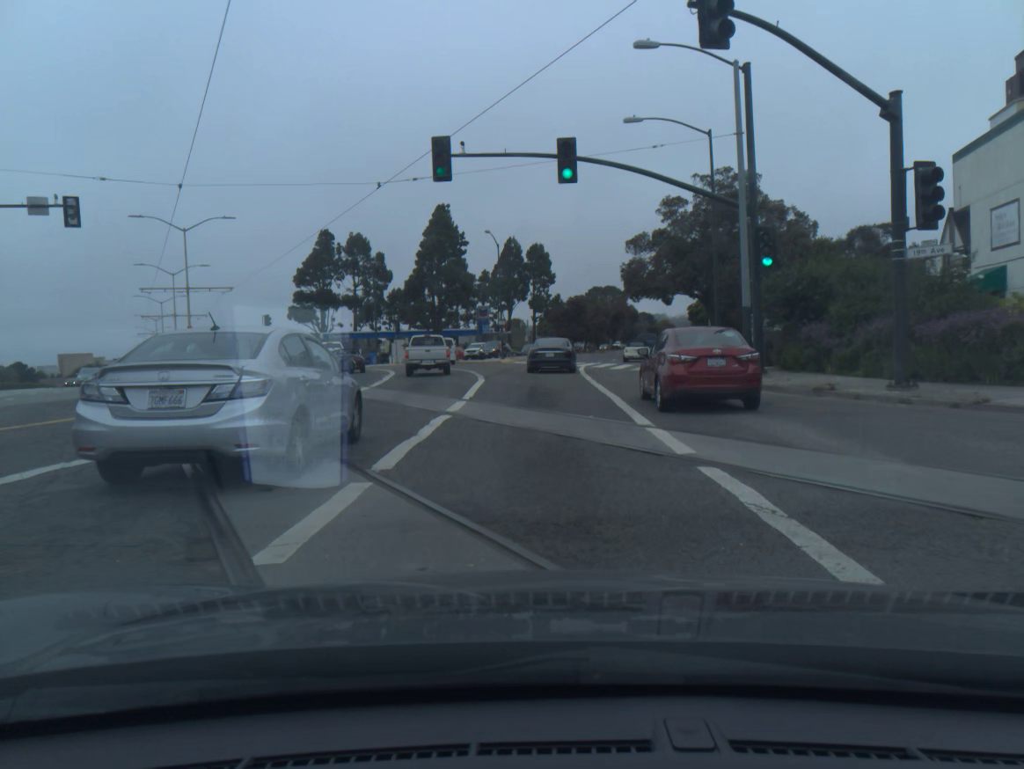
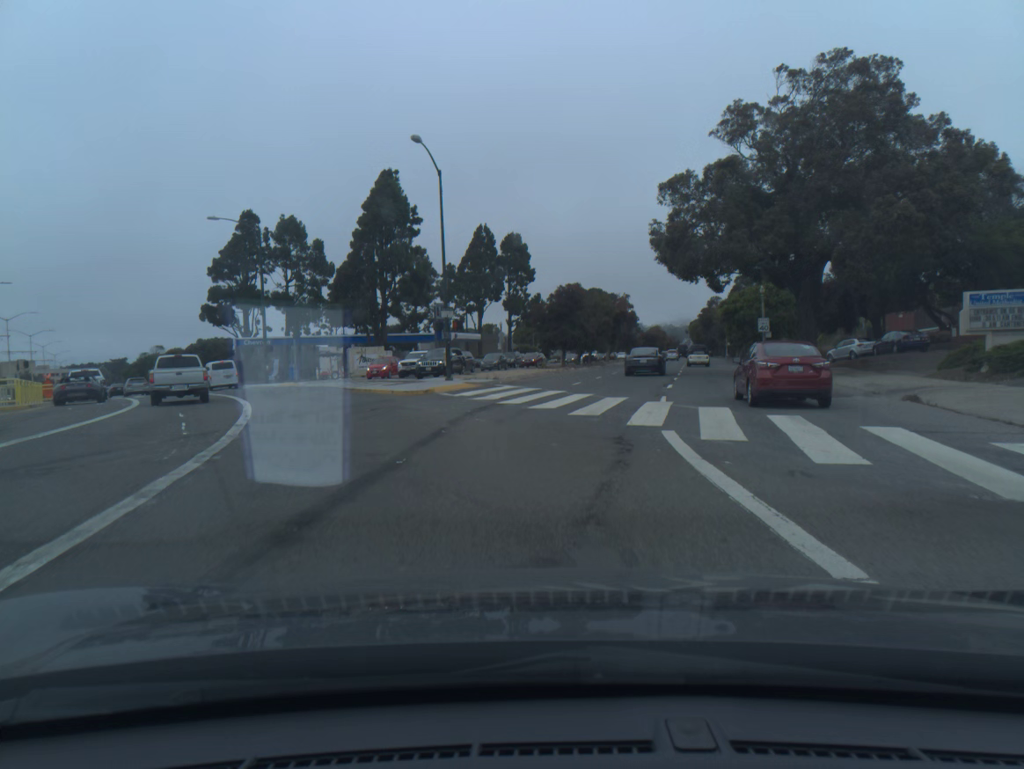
(+0.1, +29.1) m; +2°
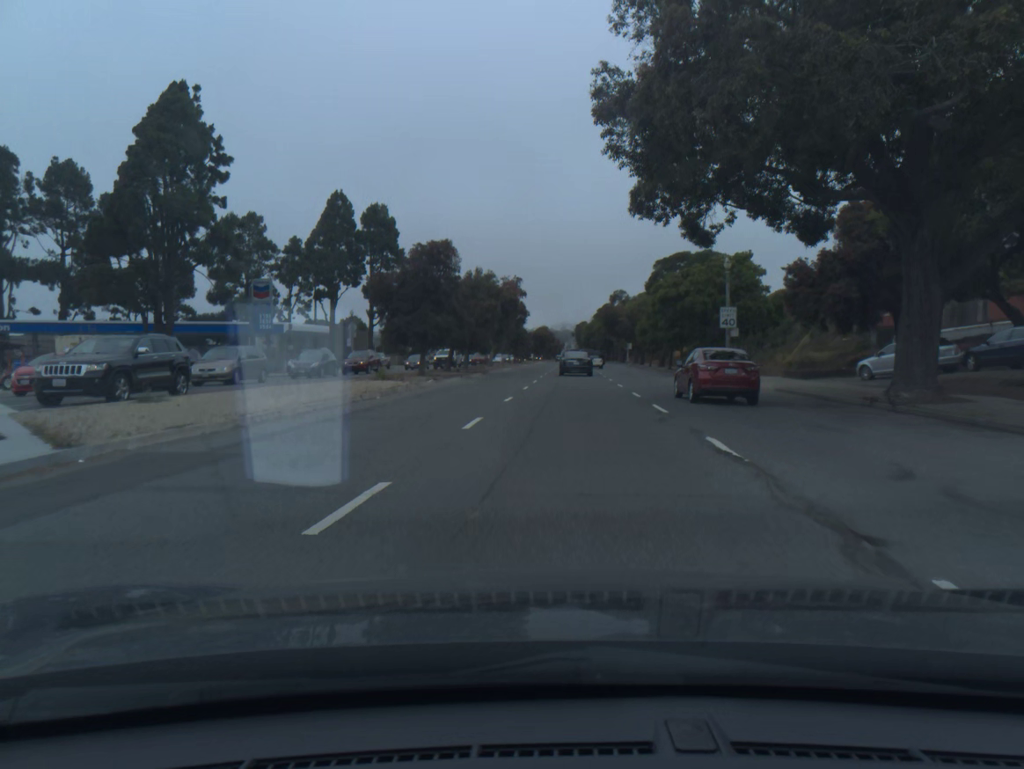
(+1.7, +24.5) m; +8°
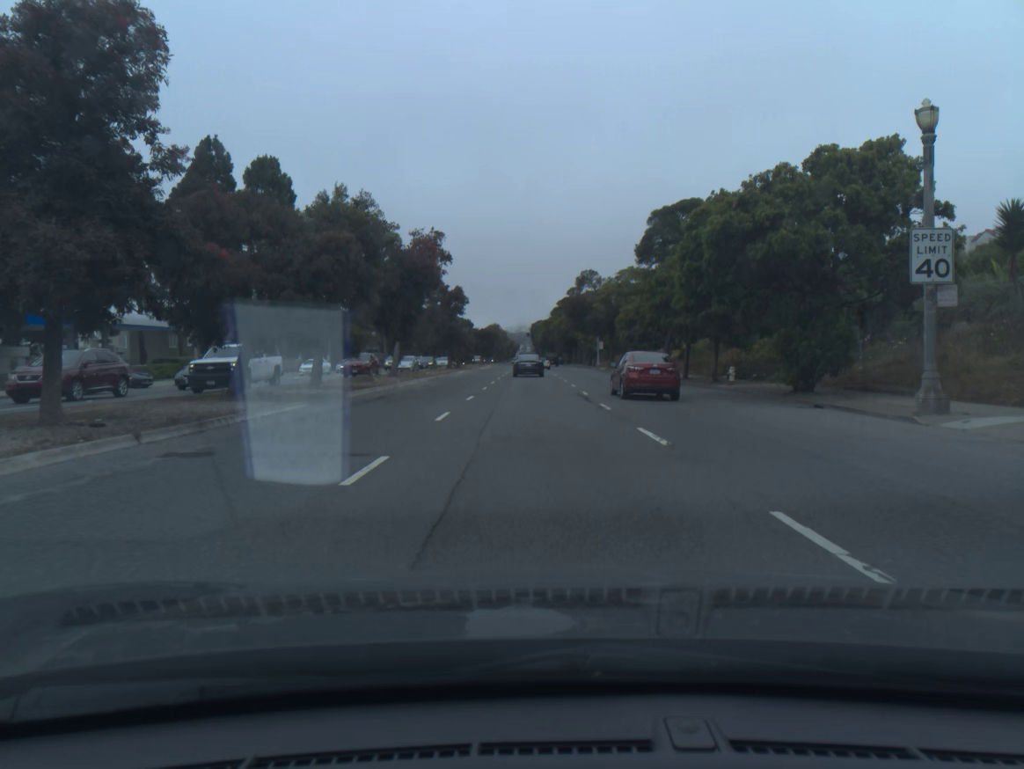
(+1.1, +27.0) m; +3°
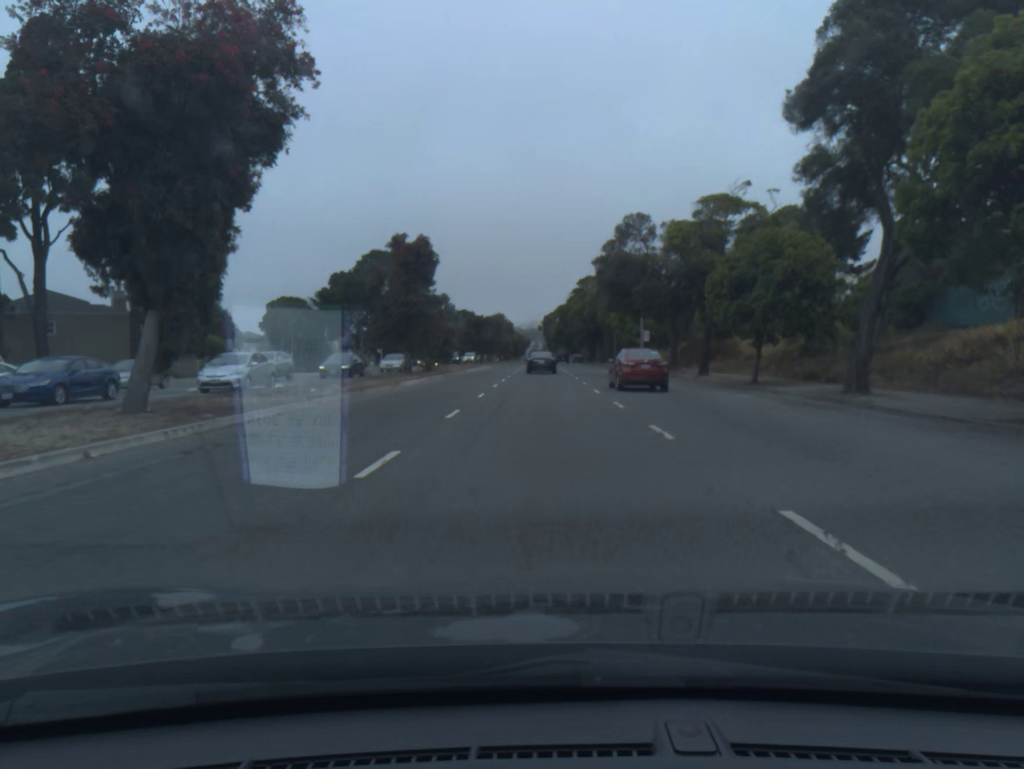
(-0.3, +28.9) m; -1°
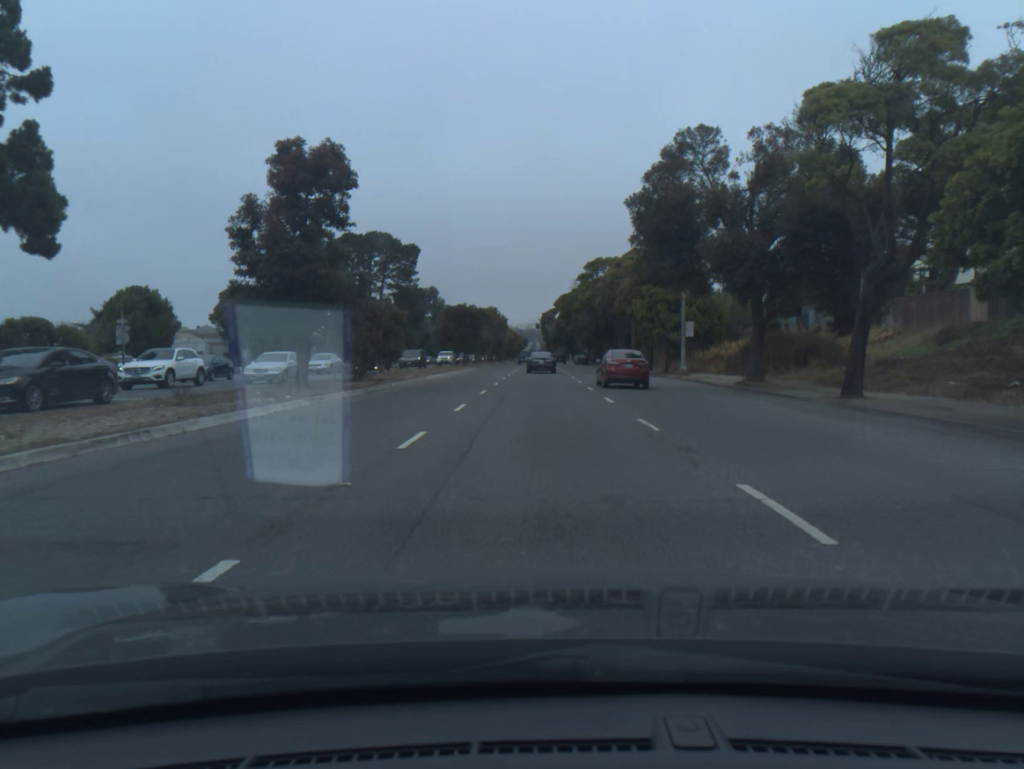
(0.0, +20.2) m; 0°
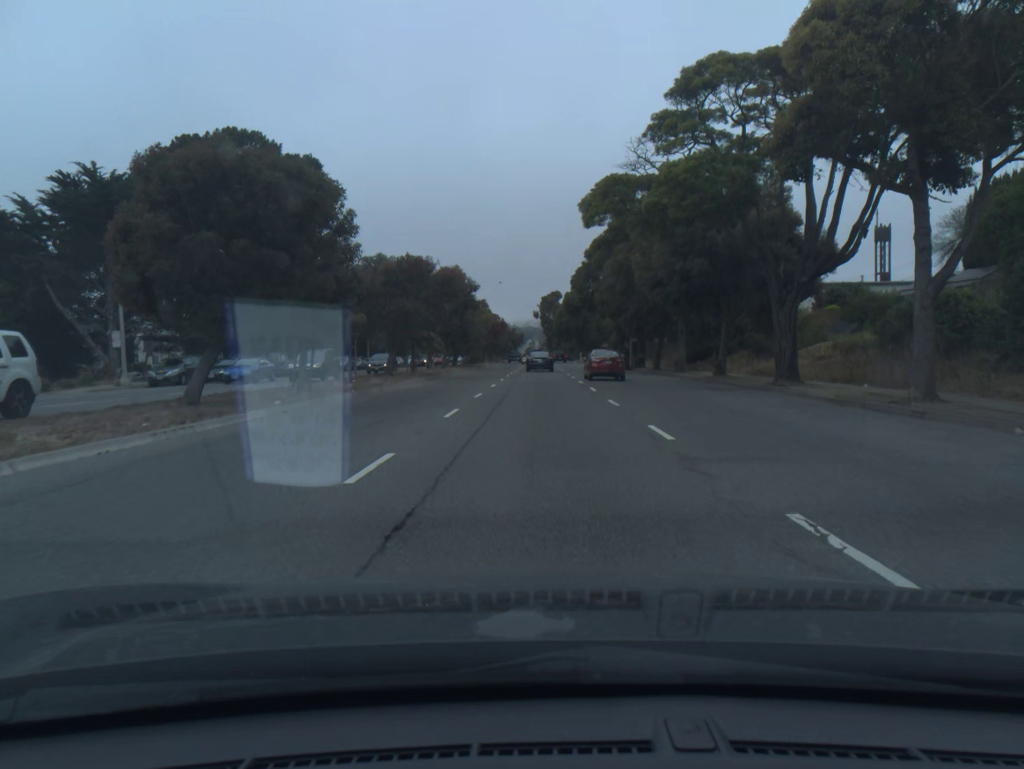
(+0.1, +53.1) m; 0°
